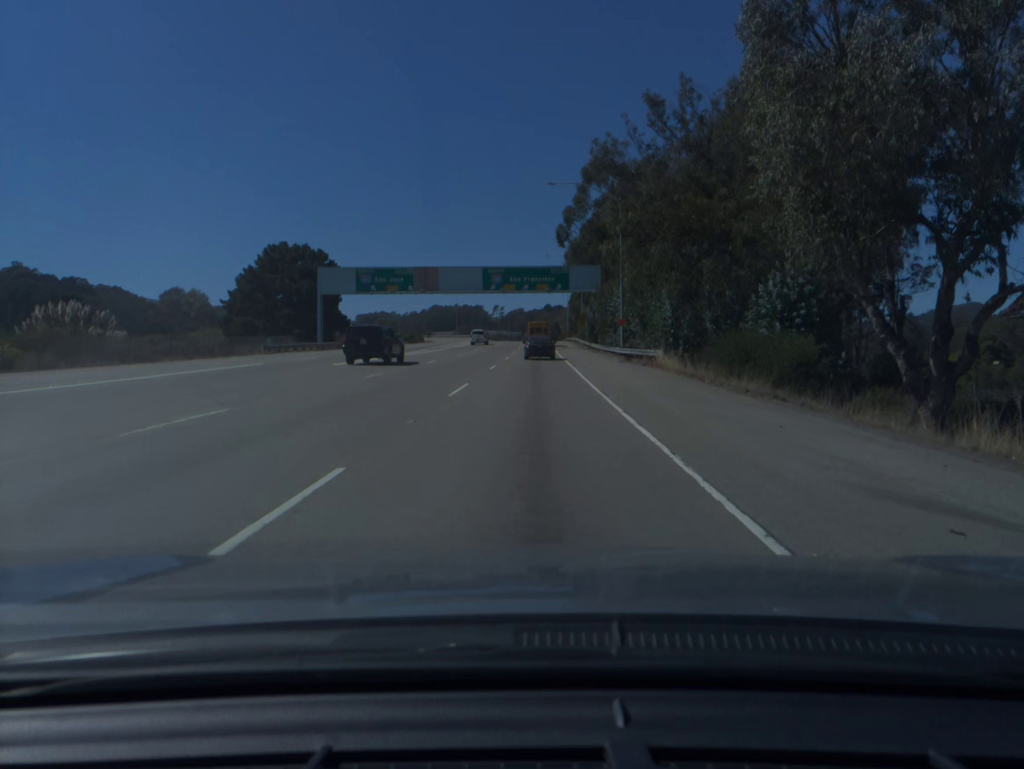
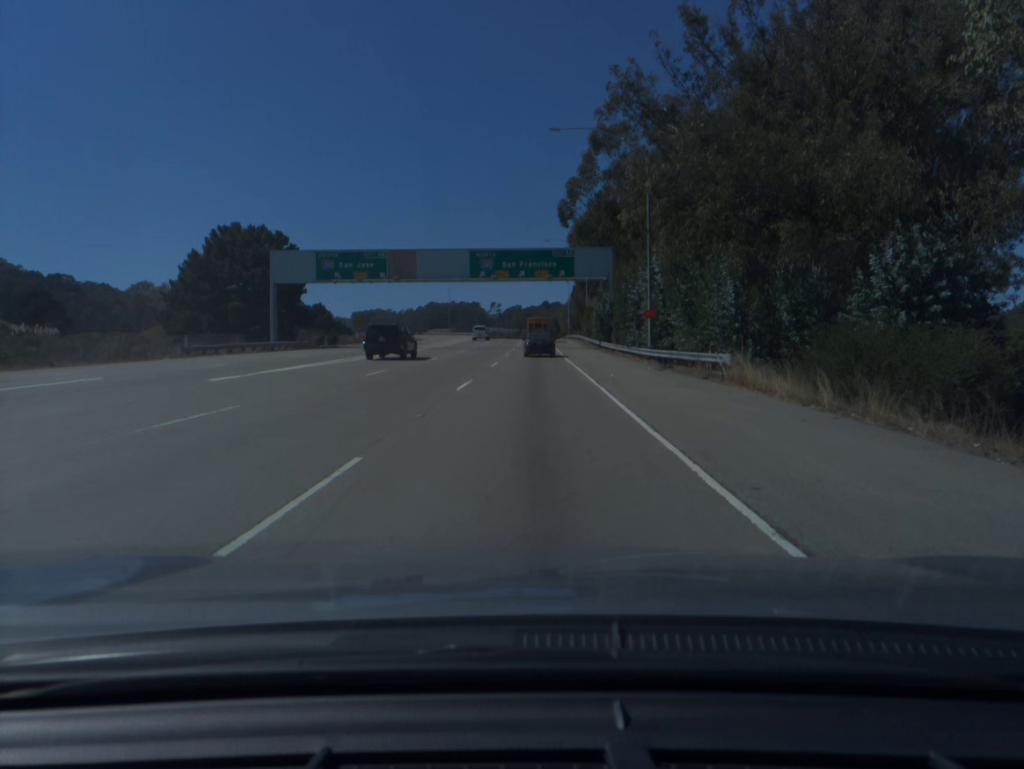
(0.0, +14.1) m; 0°
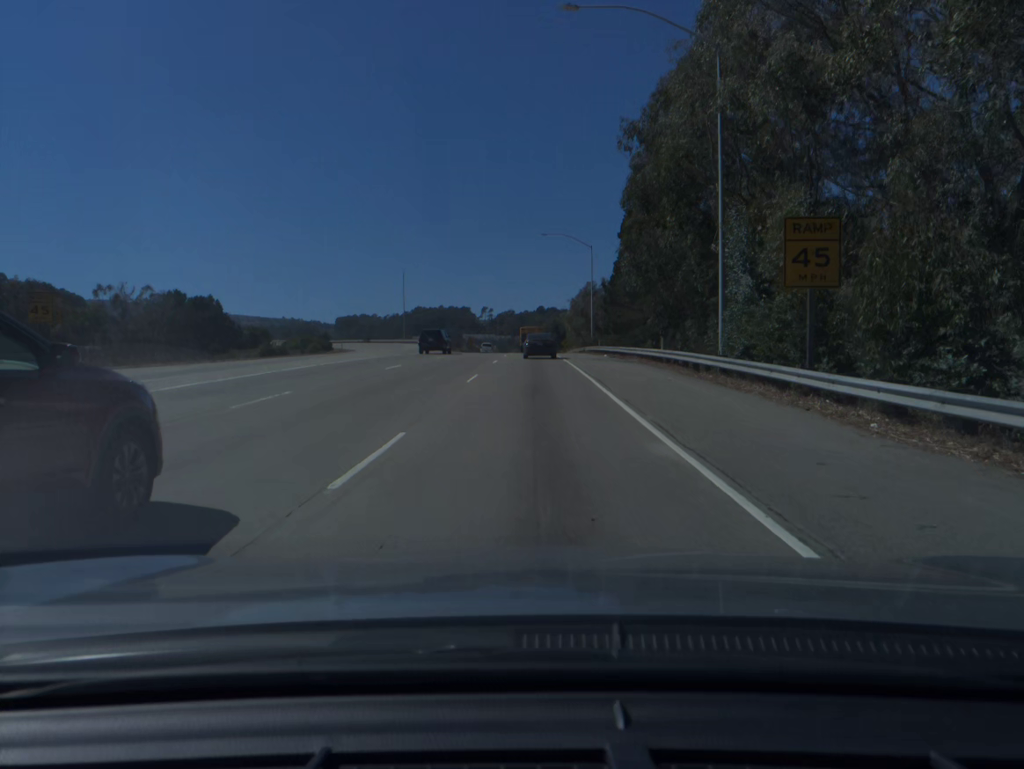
(+0.4, +69.3) m; 0°
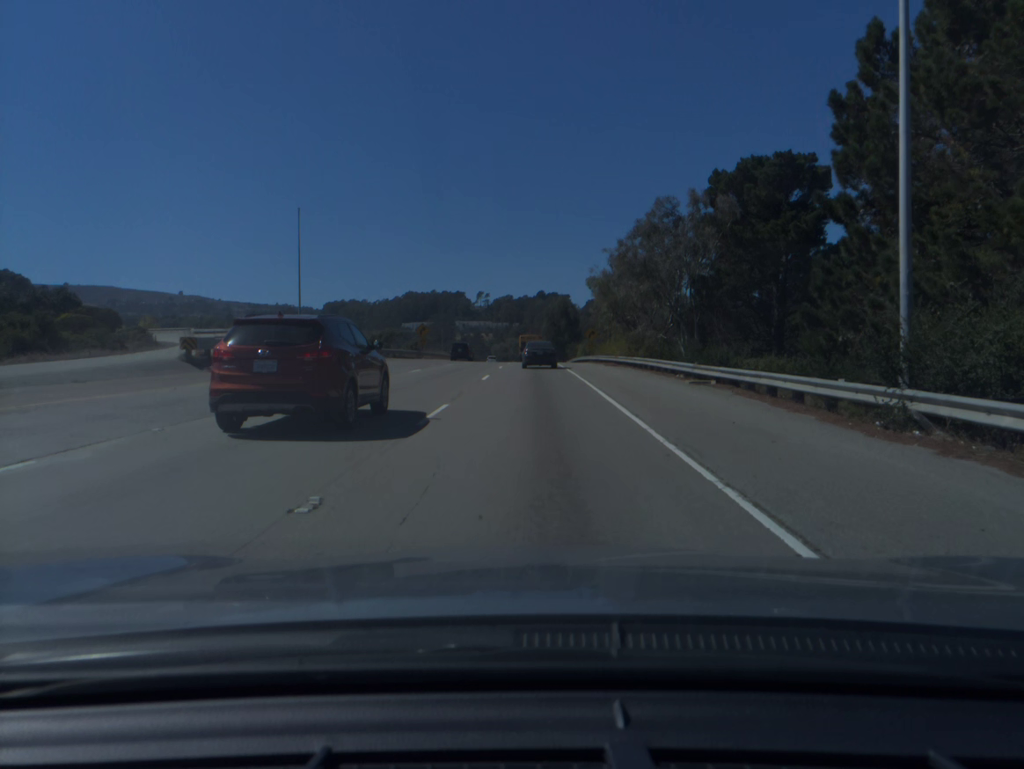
(+0.1, +67.5) m; 0°
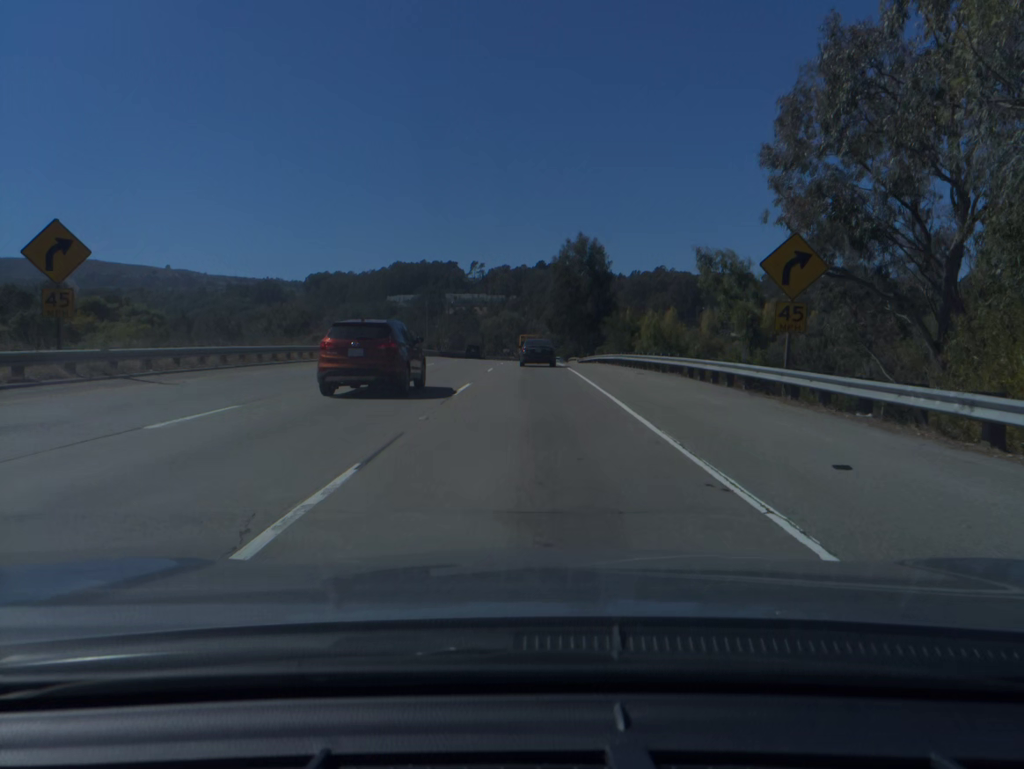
(+0.1, +66.2) m; 0°
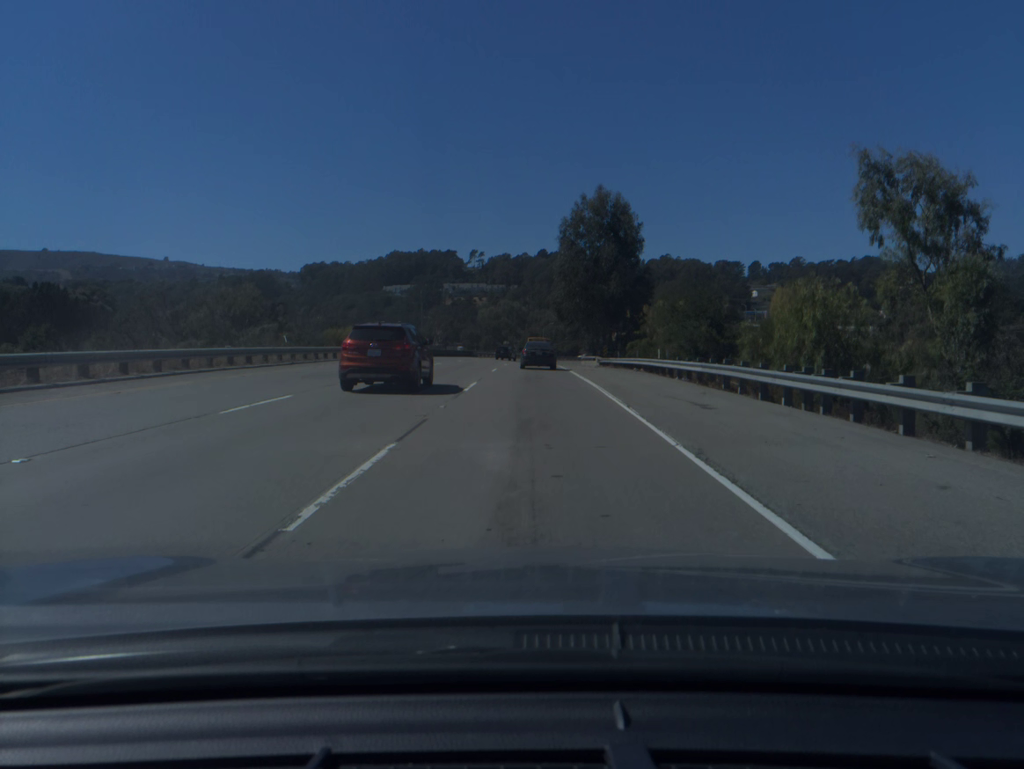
(0.0, +26.3) m; 0°
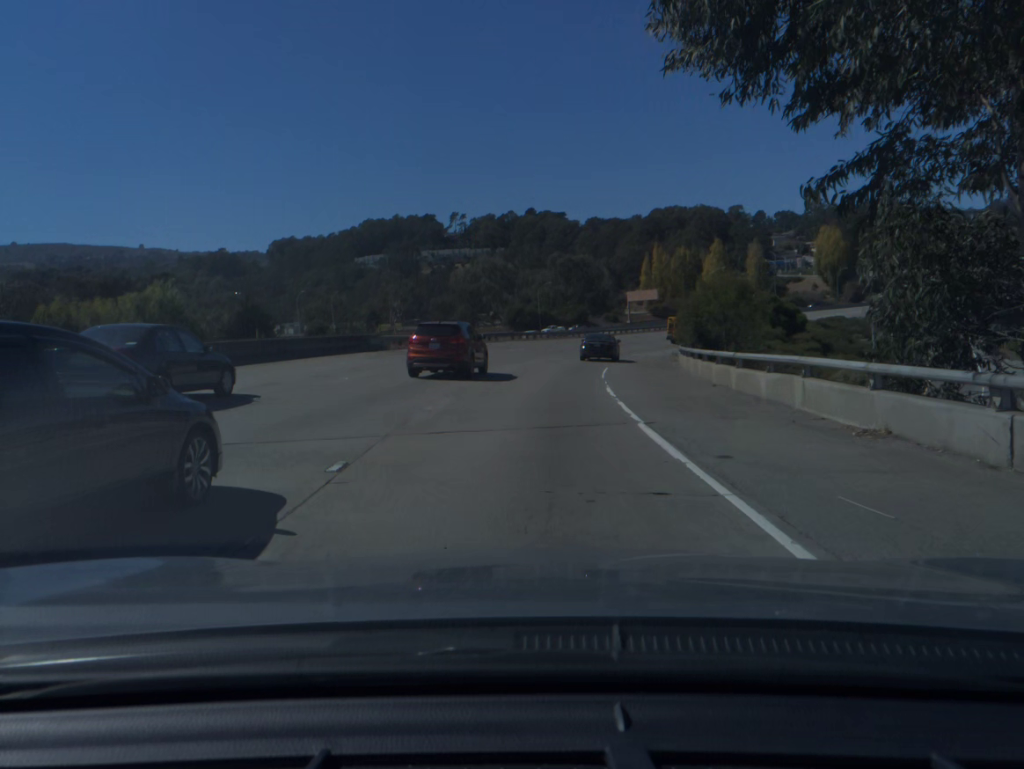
(+0.2, +65.5) m; +1°
